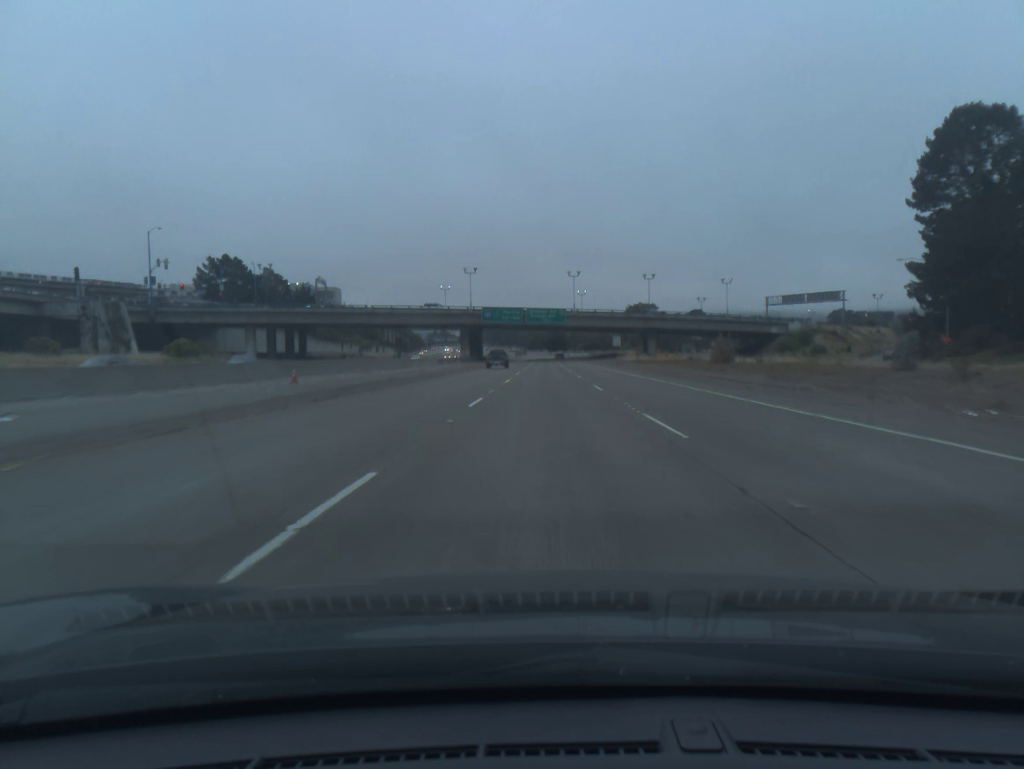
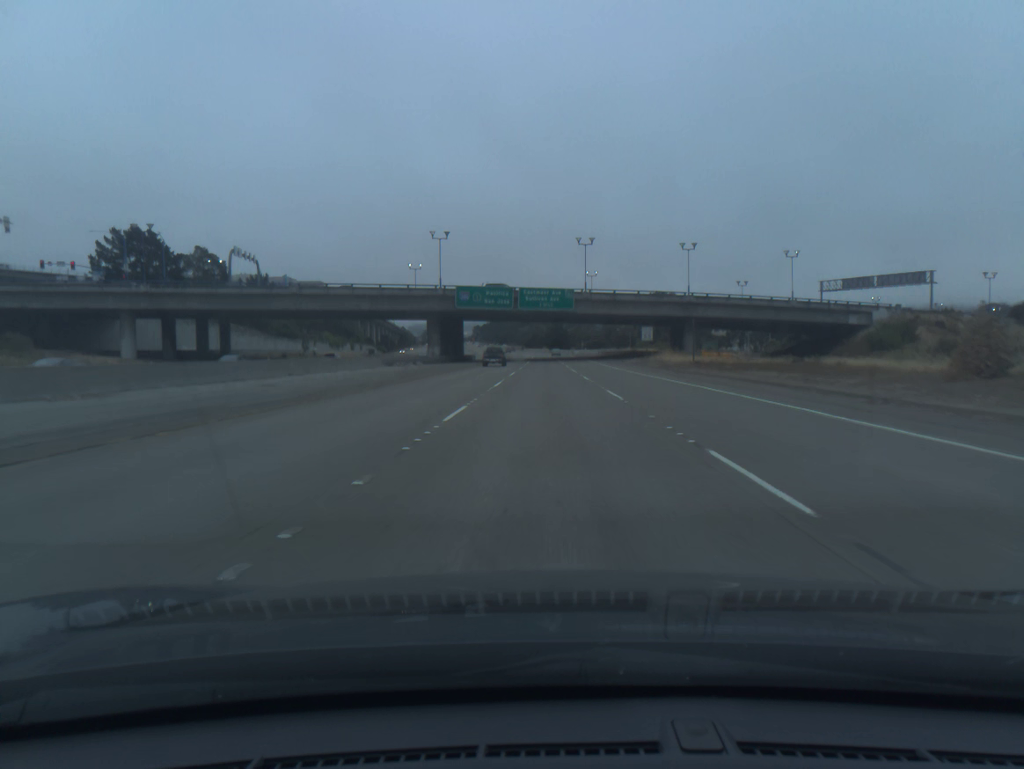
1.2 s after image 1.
(0.0, +36.6) m; 0°
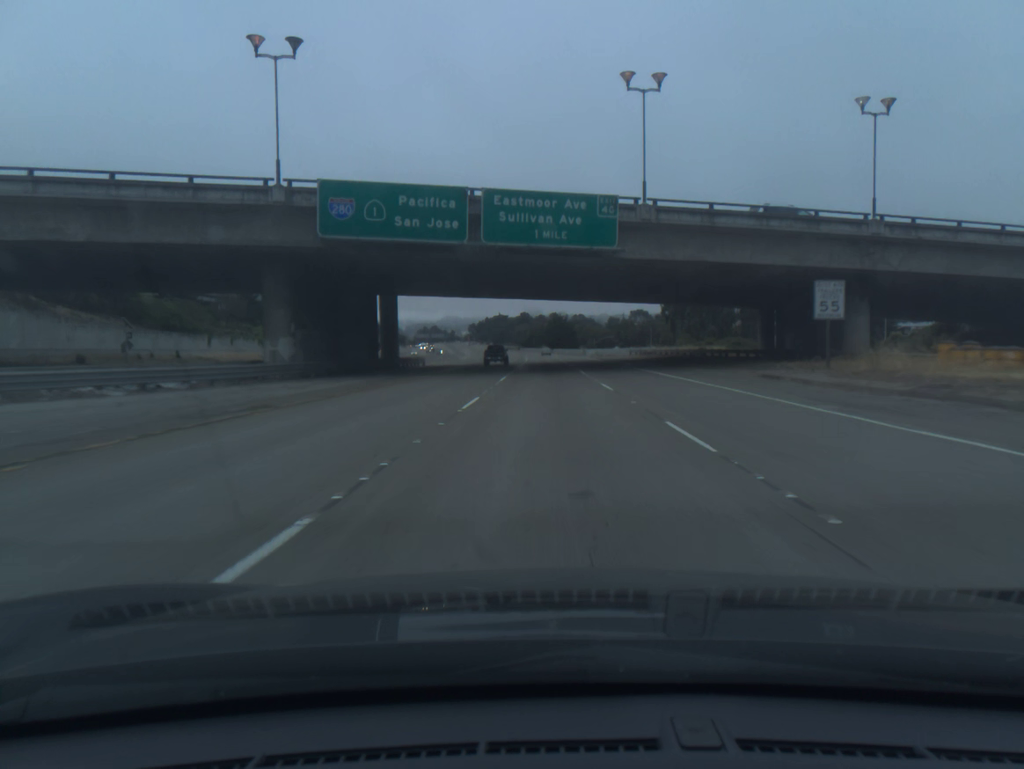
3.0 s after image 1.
(0.0, +54.9) m; 0°
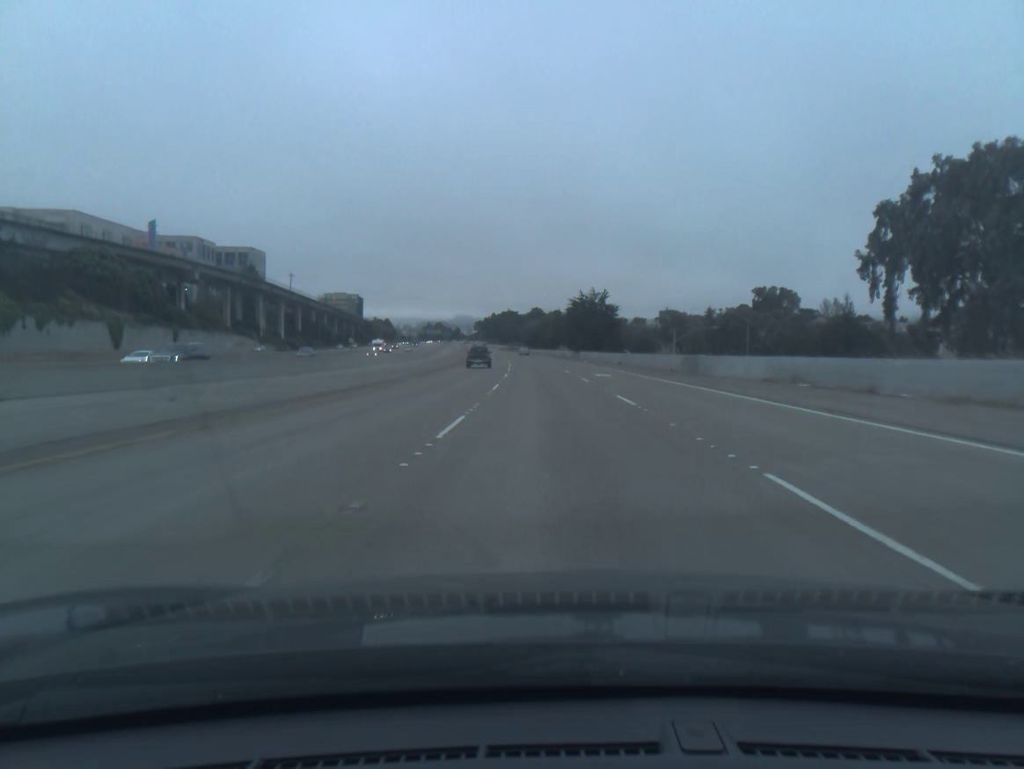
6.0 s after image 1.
(-0.3, +91.4) m; -1°
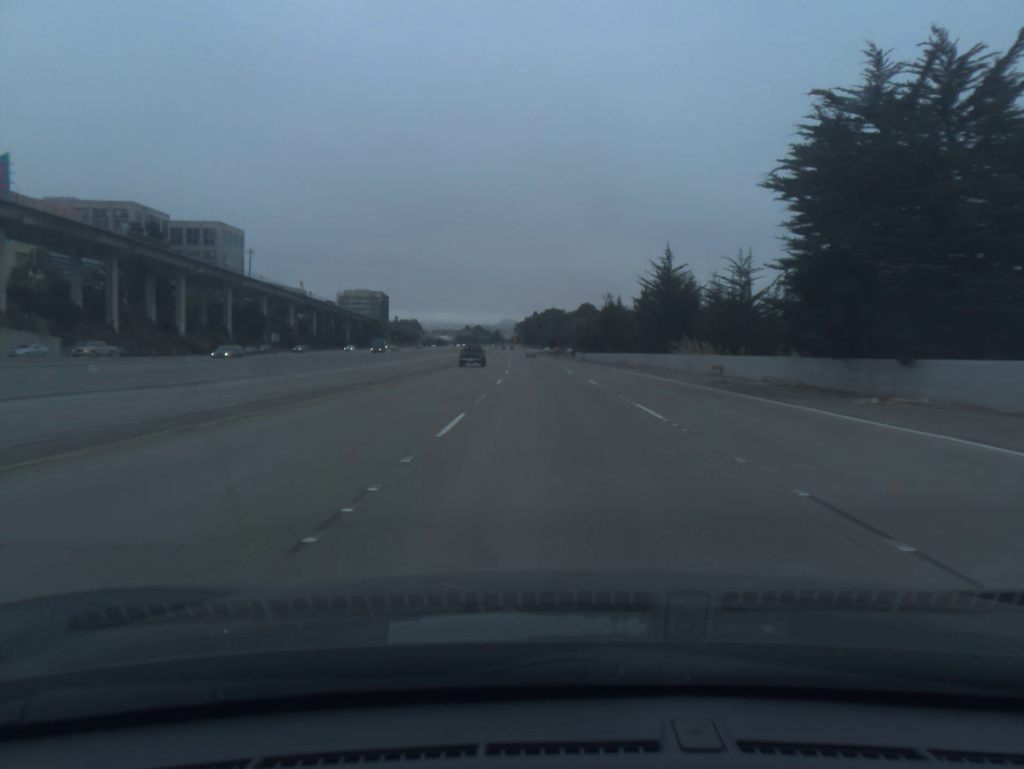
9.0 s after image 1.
(-2.5, +91.4) m; -3°
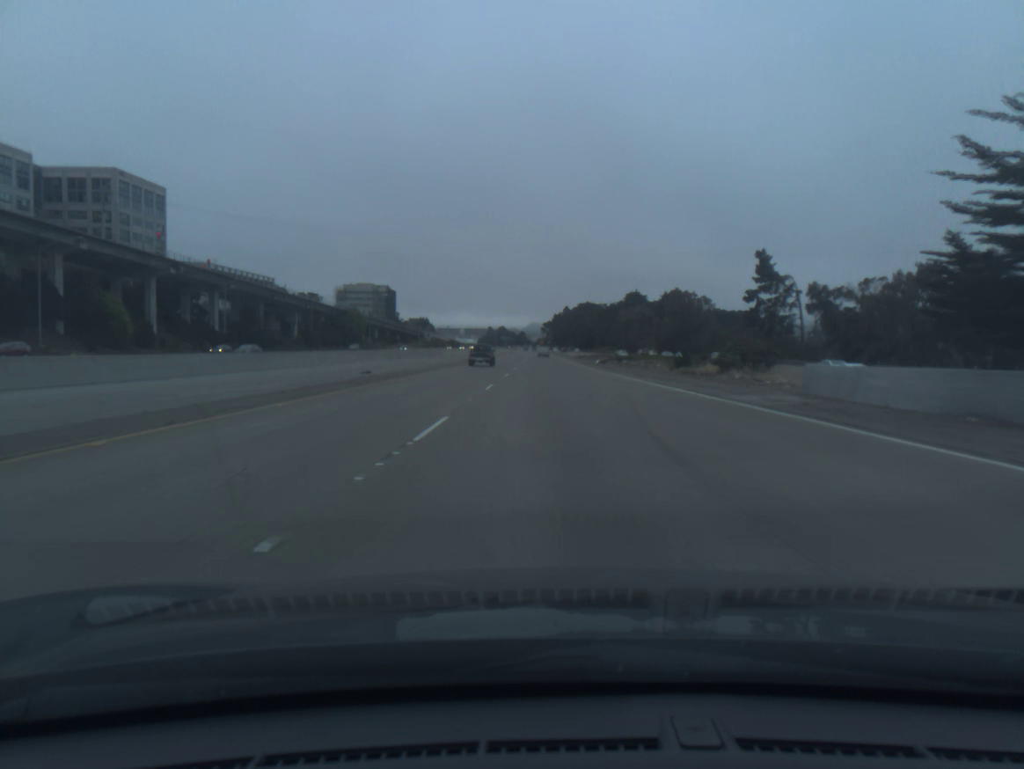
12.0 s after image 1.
(-2.3, +91.2) m; -2°
